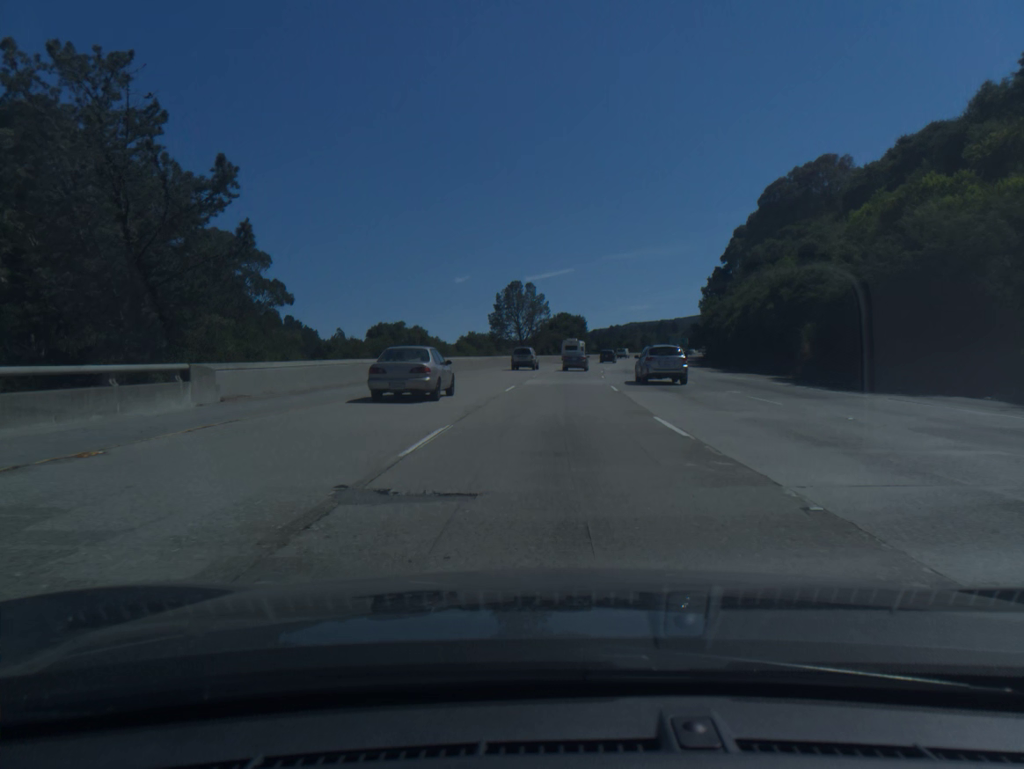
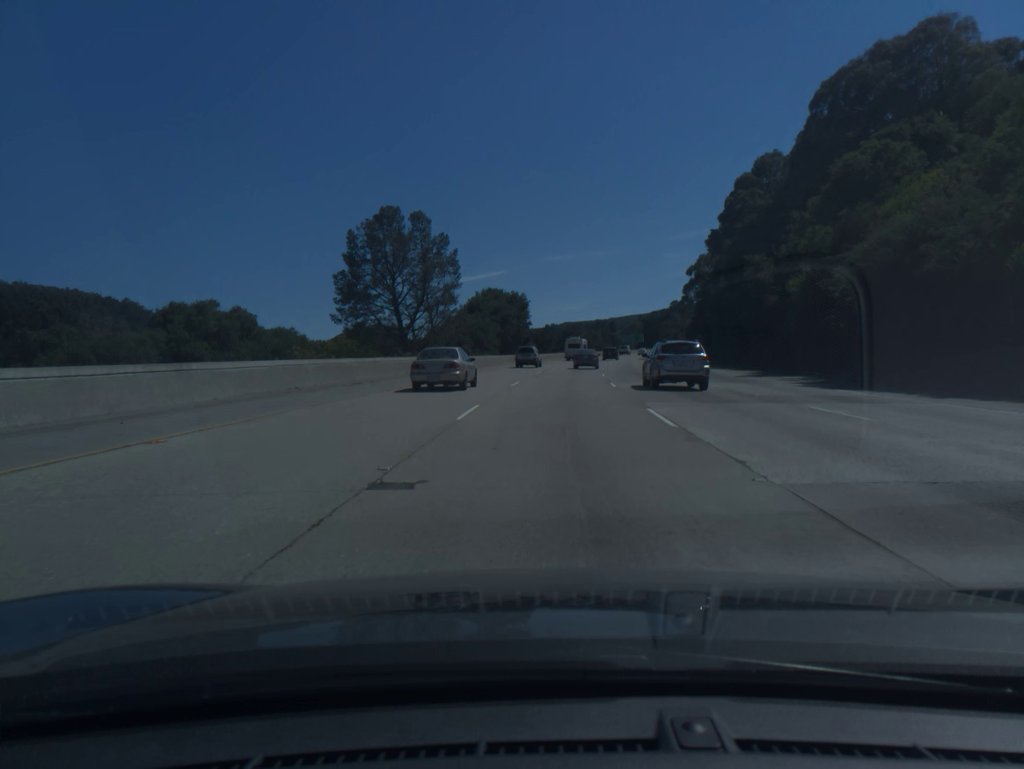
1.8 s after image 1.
(+2.4, +56.8) m; +5°
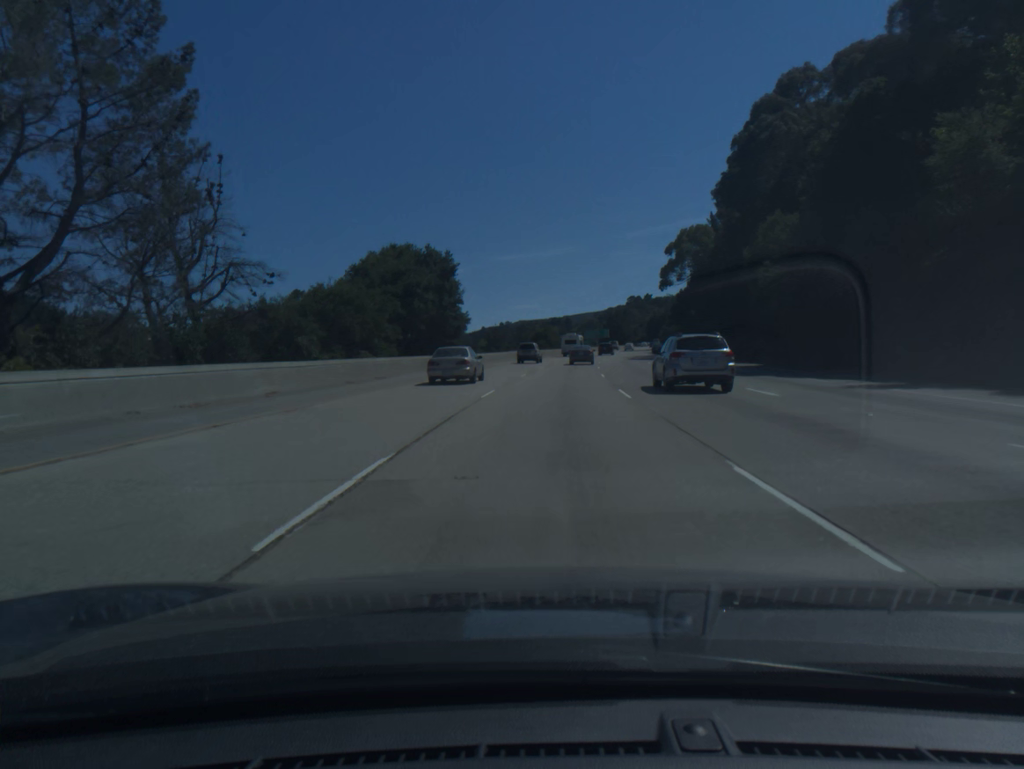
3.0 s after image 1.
(+1.1, +37.7) m; +3°
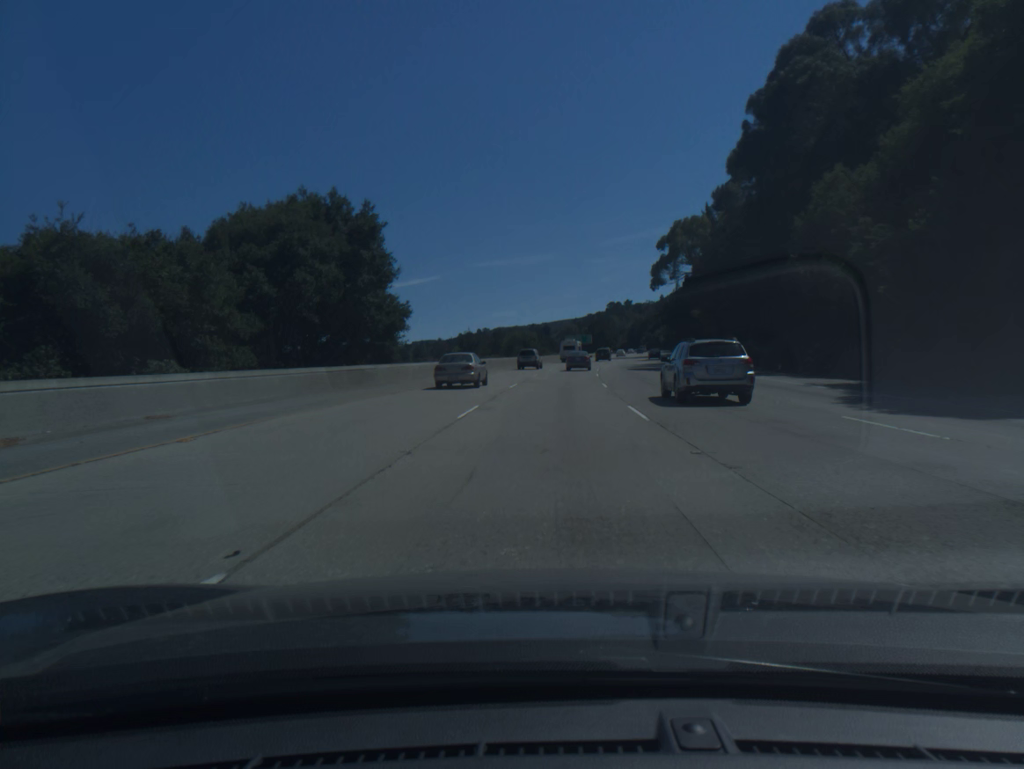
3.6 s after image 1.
(+0.2, +18.8) m; +1°
